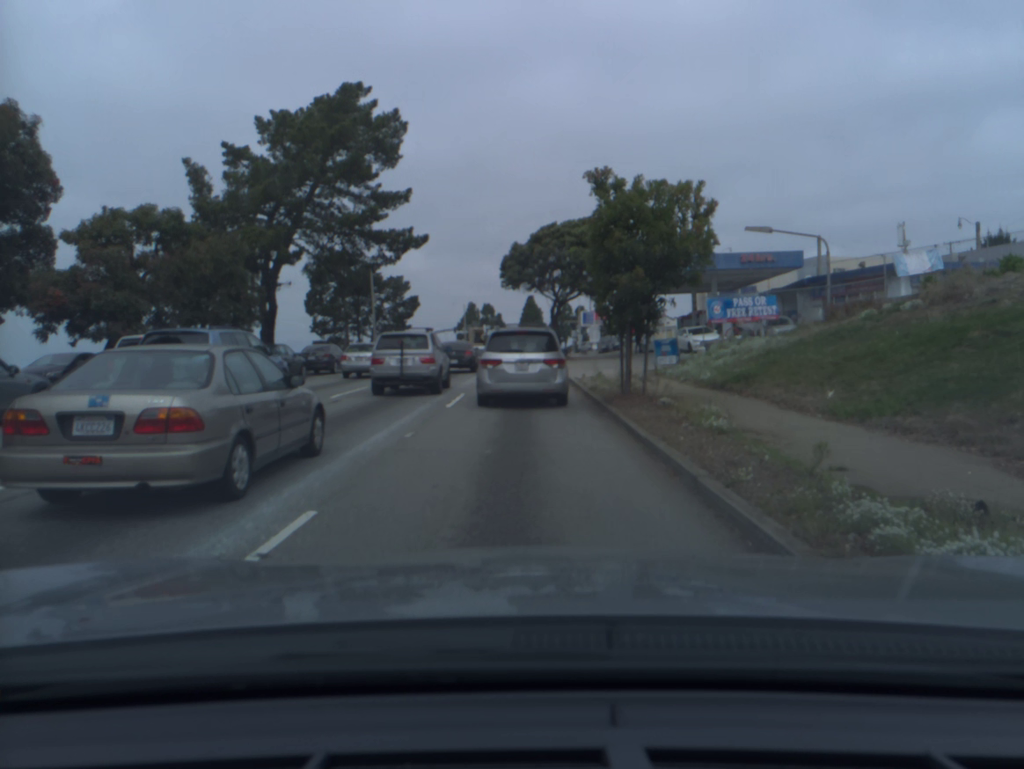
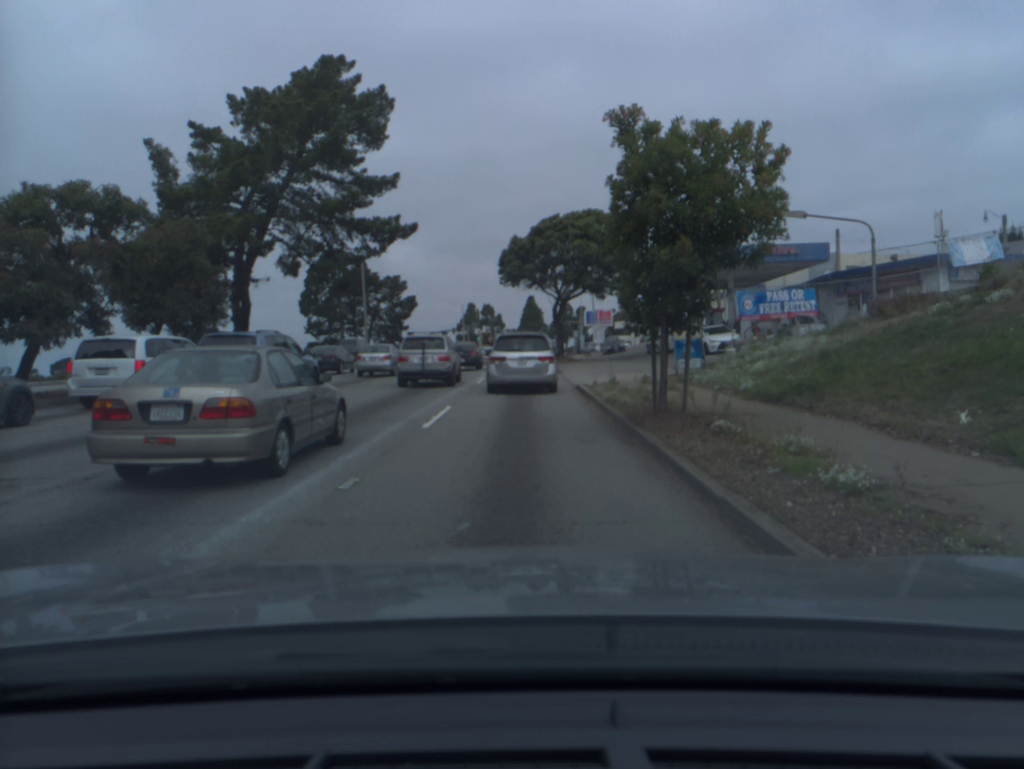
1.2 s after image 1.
(0.0, +3.8) m; 0°
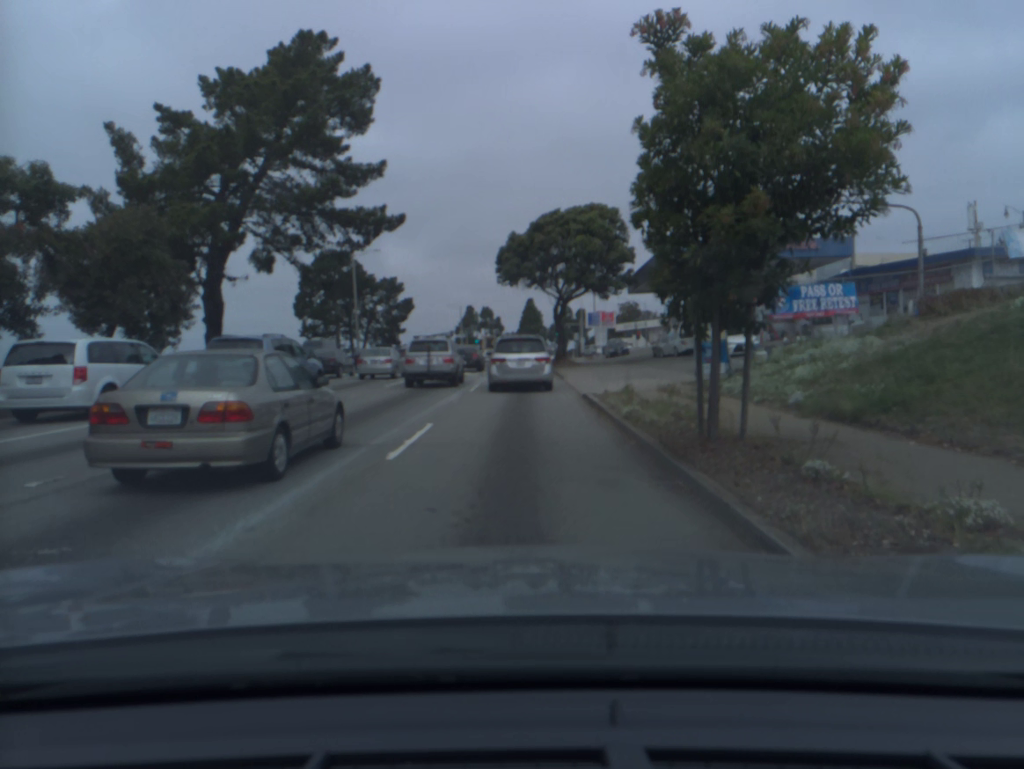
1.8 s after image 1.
(0.0, +3.2) m; 0°
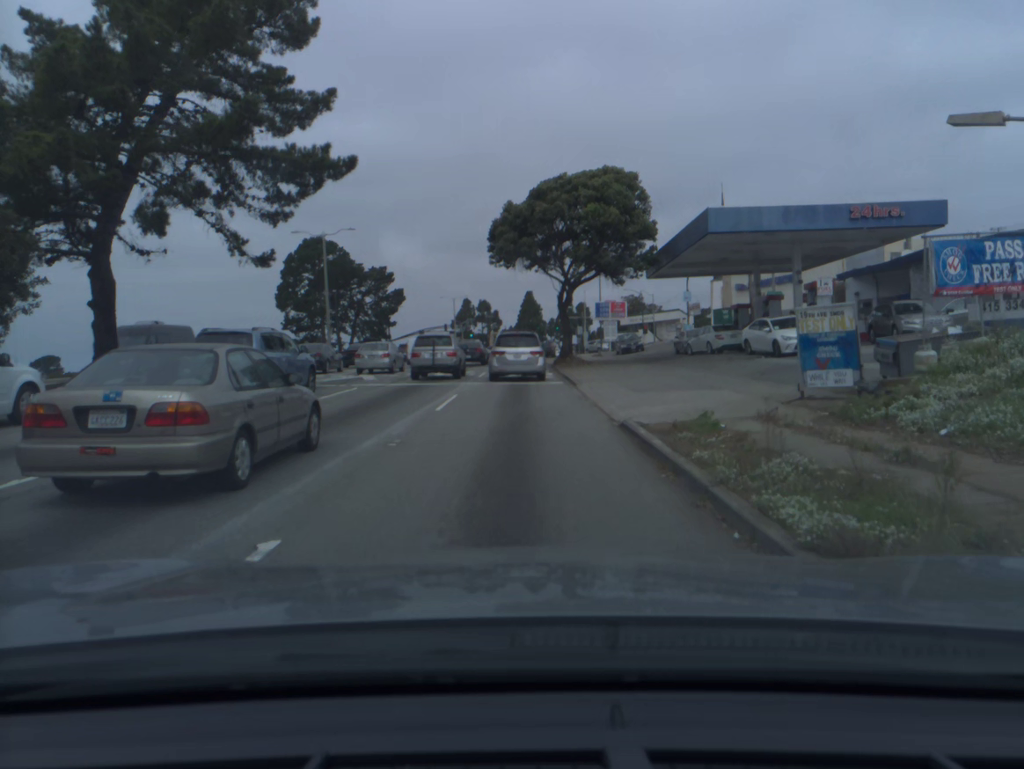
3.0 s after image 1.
(0.0, +8.5) m; 0°
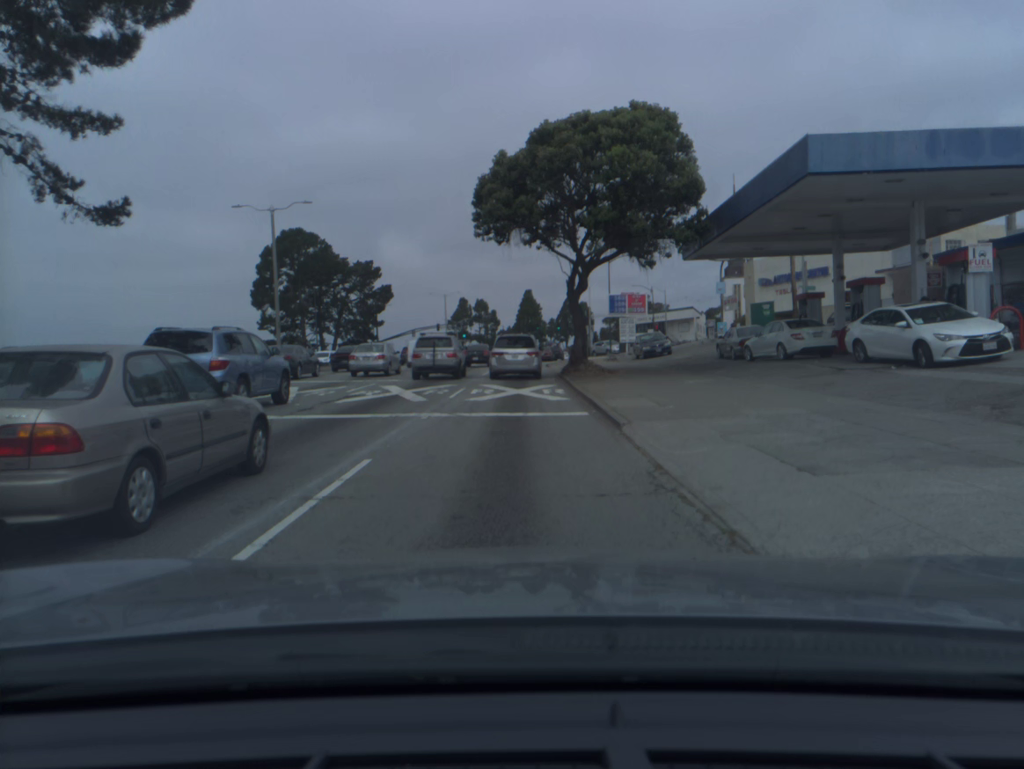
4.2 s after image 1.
(+0.1, +10.8) m; 0°
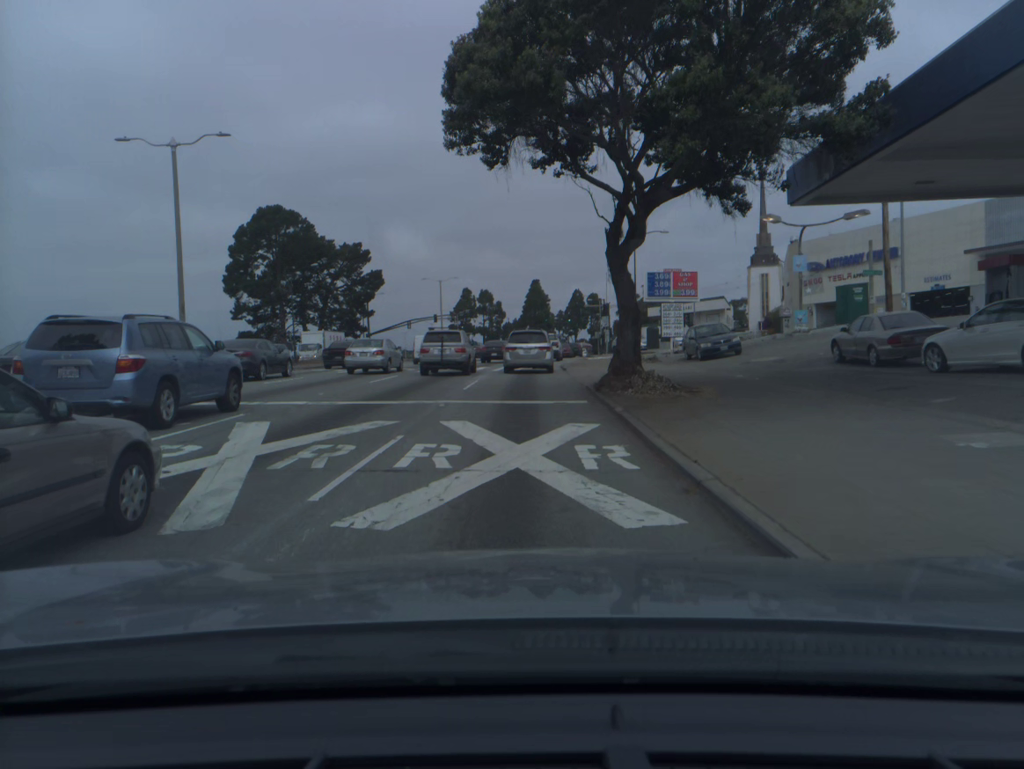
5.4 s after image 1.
(-0.1, +13.1) m; 0°
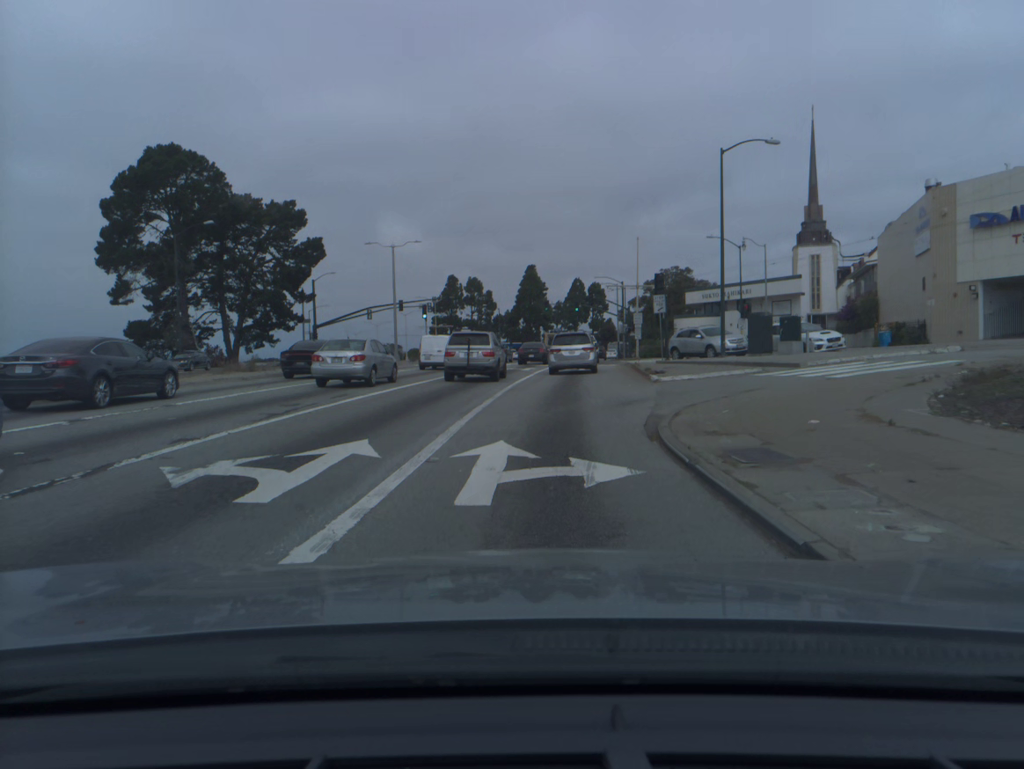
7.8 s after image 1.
(-0.1, +29.6) m; +1°
